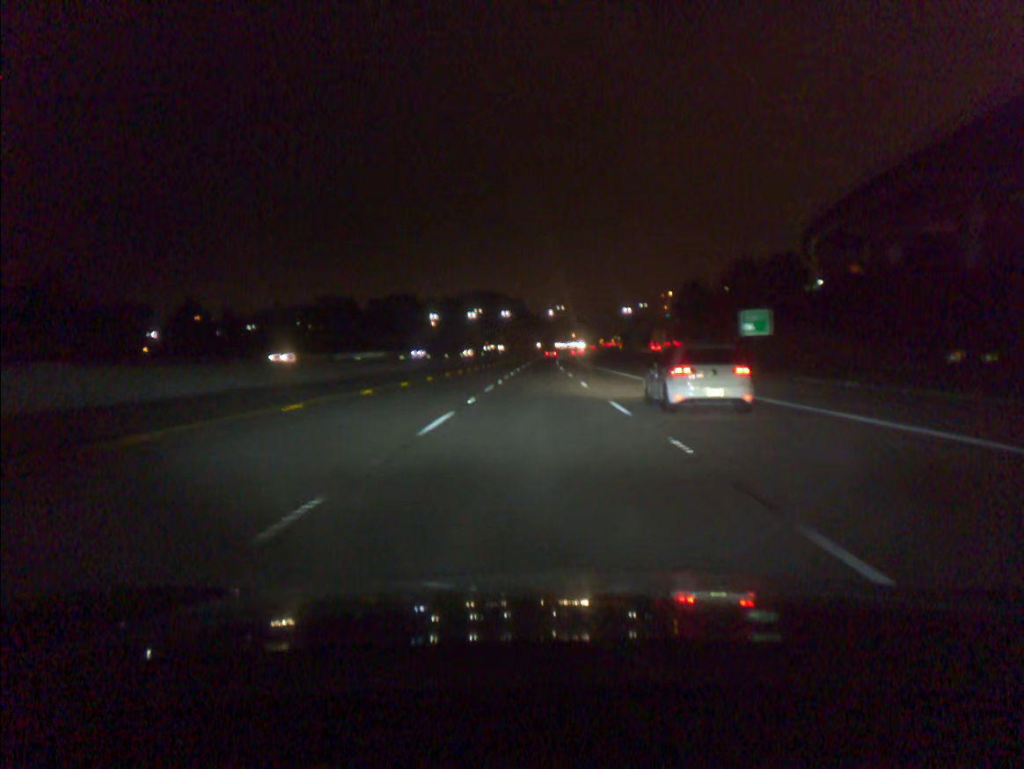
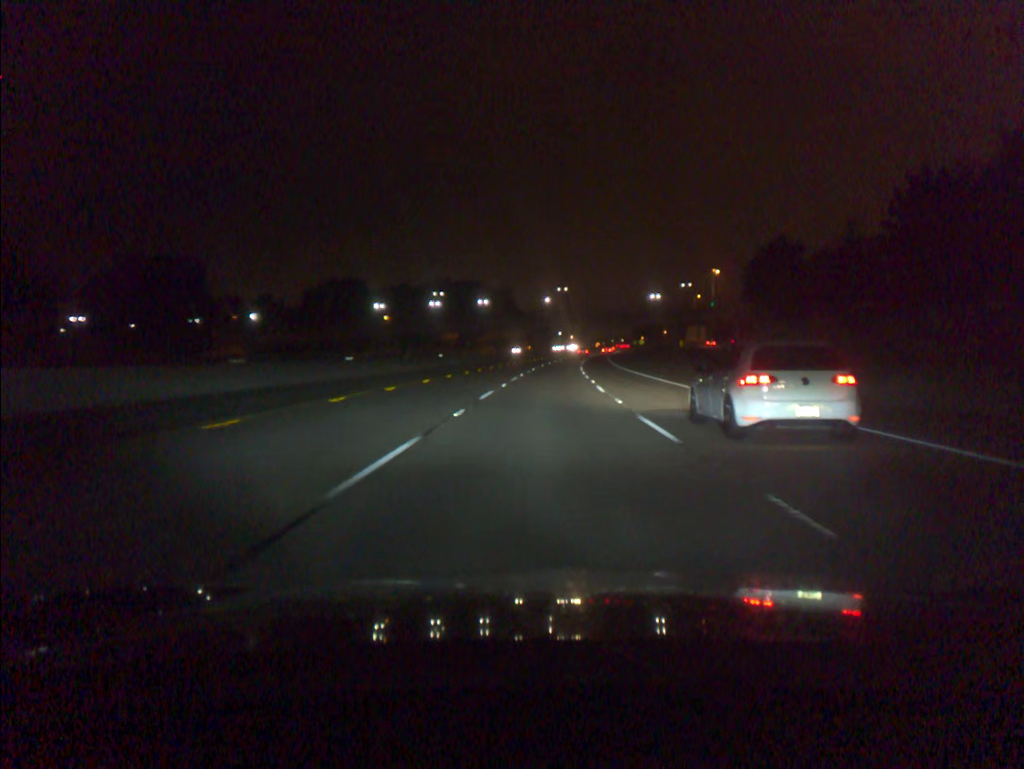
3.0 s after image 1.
(0.0, +91.6) m; 0°
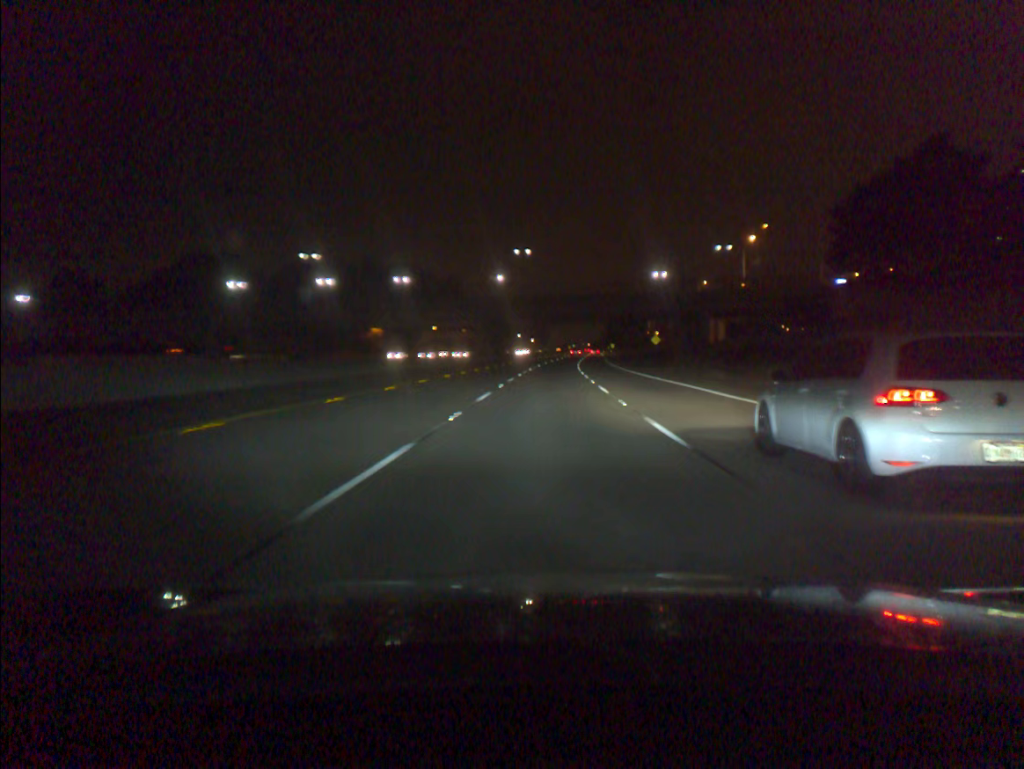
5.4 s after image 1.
(+1.8, +73.2) m; +3°
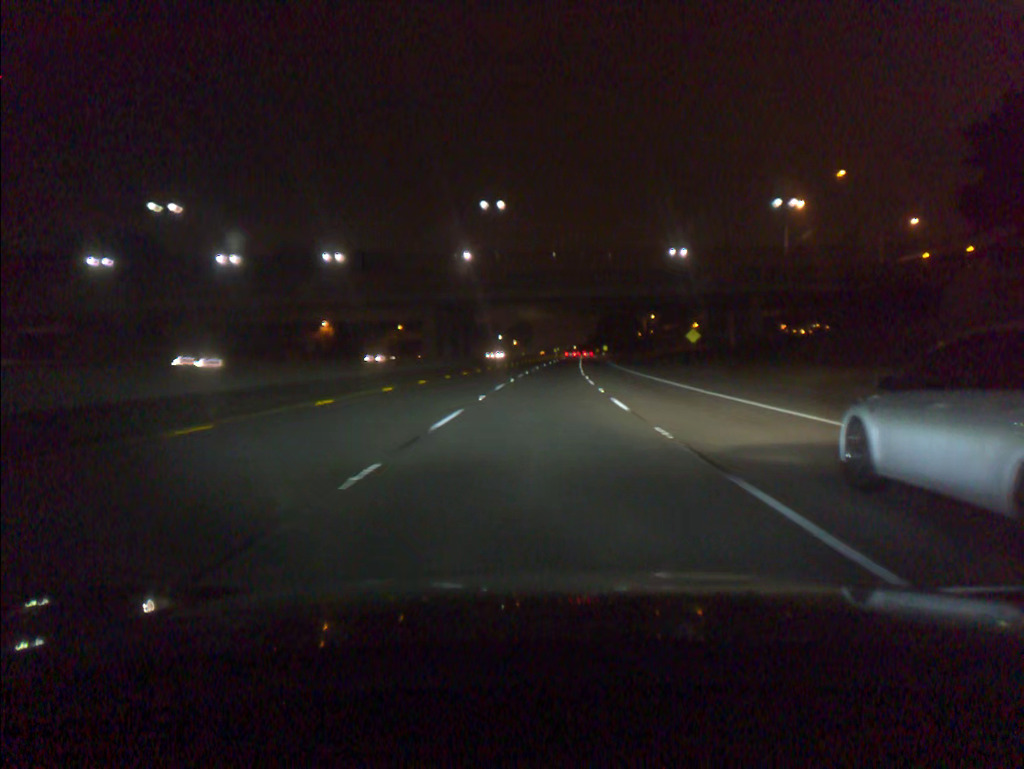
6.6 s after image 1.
(+0.4, +36.5) m; +1°
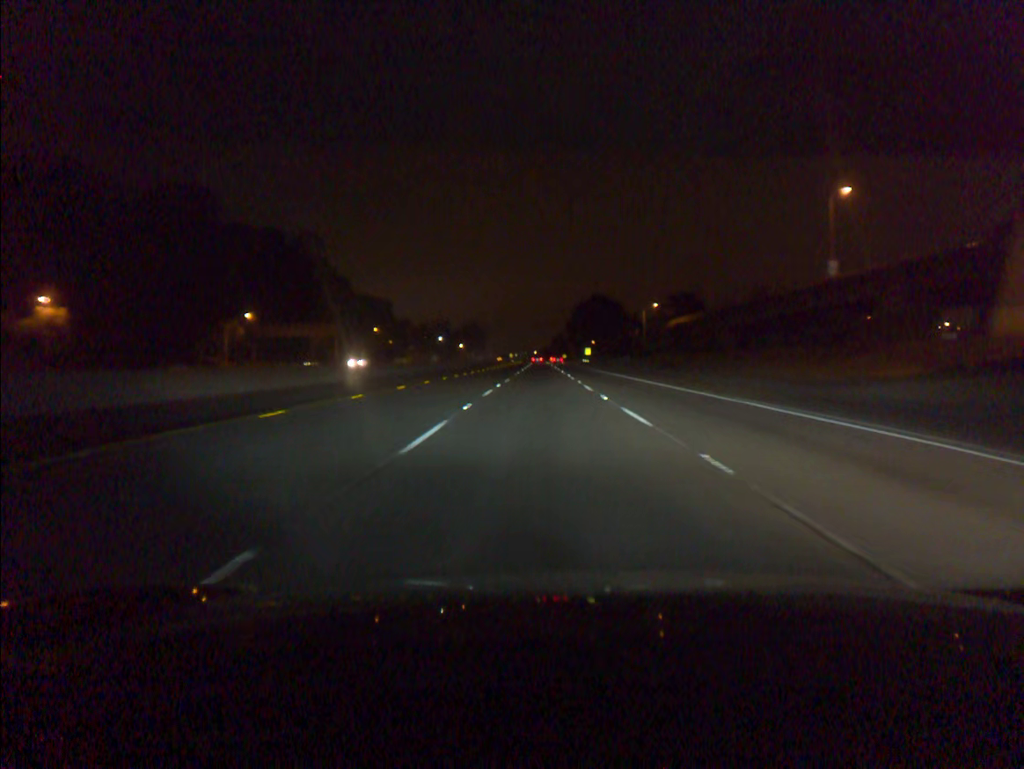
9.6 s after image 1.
(+2.6, +91.1) m; +3°
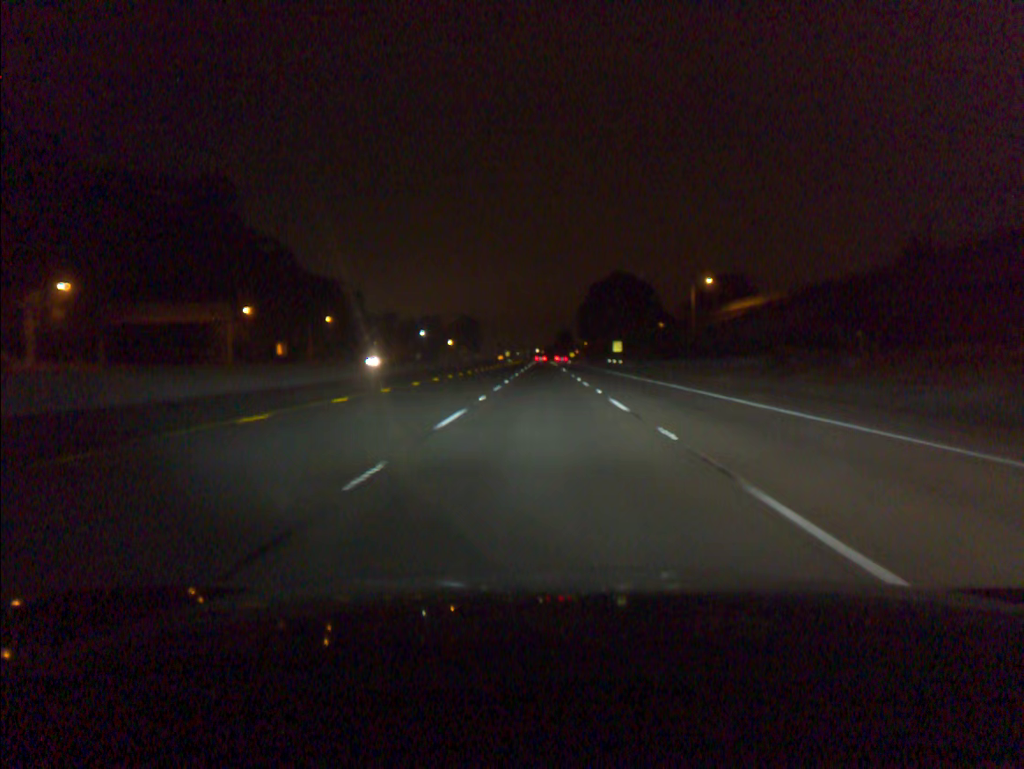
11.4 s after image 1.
(-0.1, +54.8) m; 0°
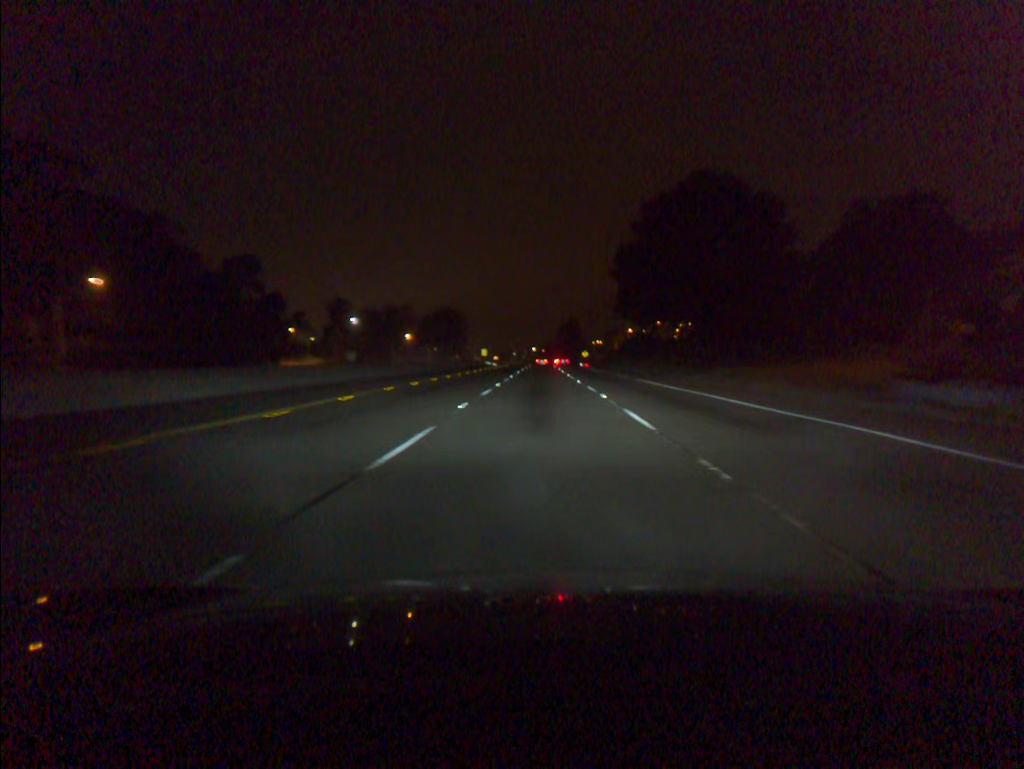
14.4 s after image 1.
(+0.3, +91.6) m; 0°
